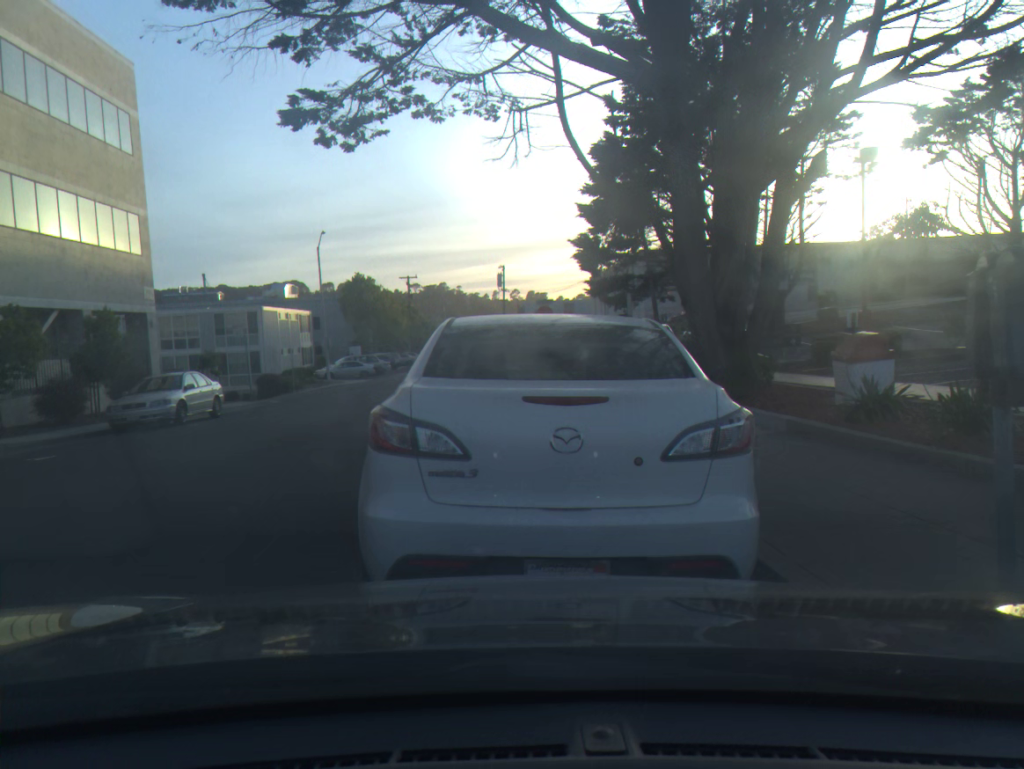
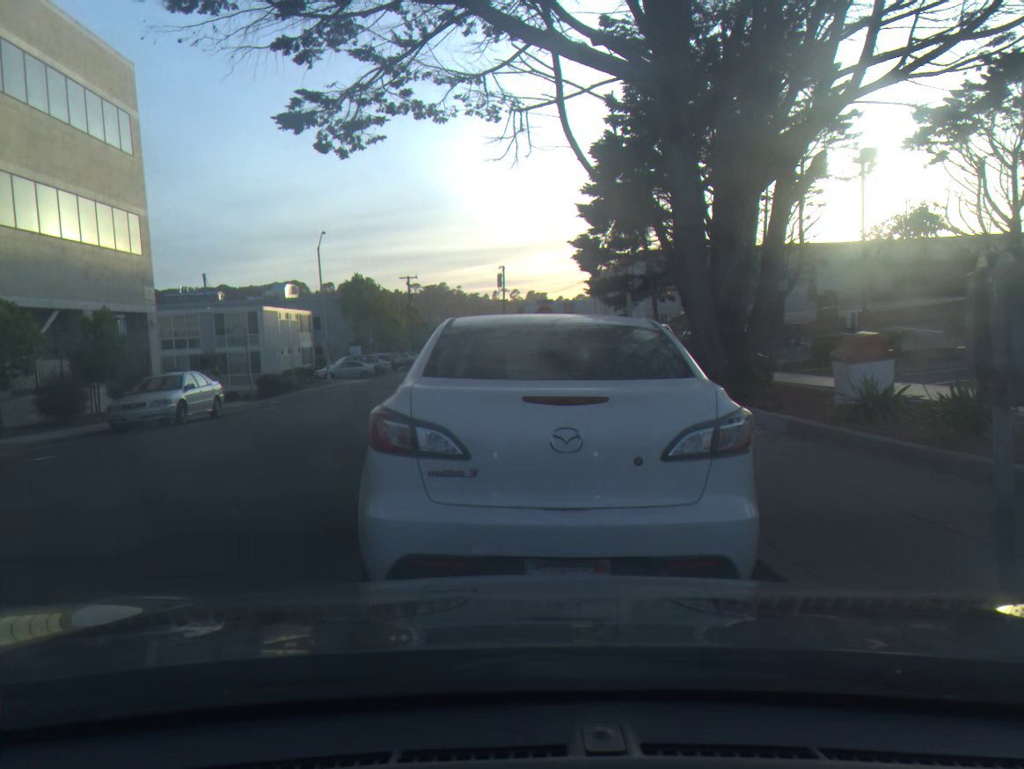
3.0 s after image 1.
(0.0, 0.0) m; 0°
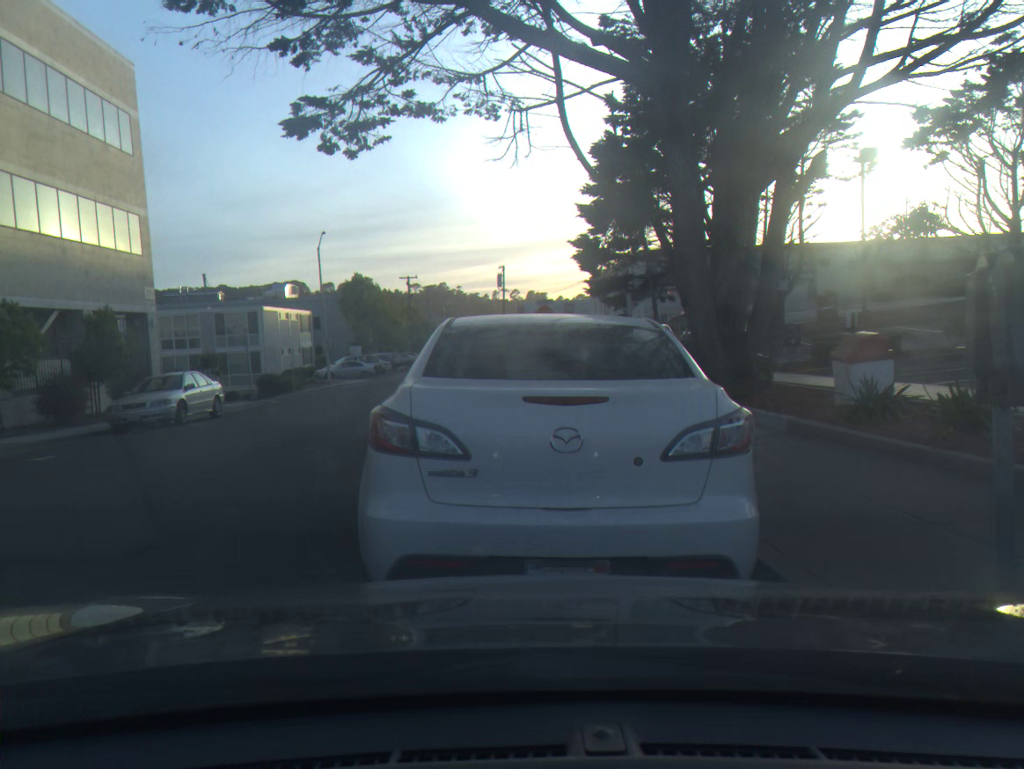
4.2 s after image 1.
(0.0, 0.0) m; 0°
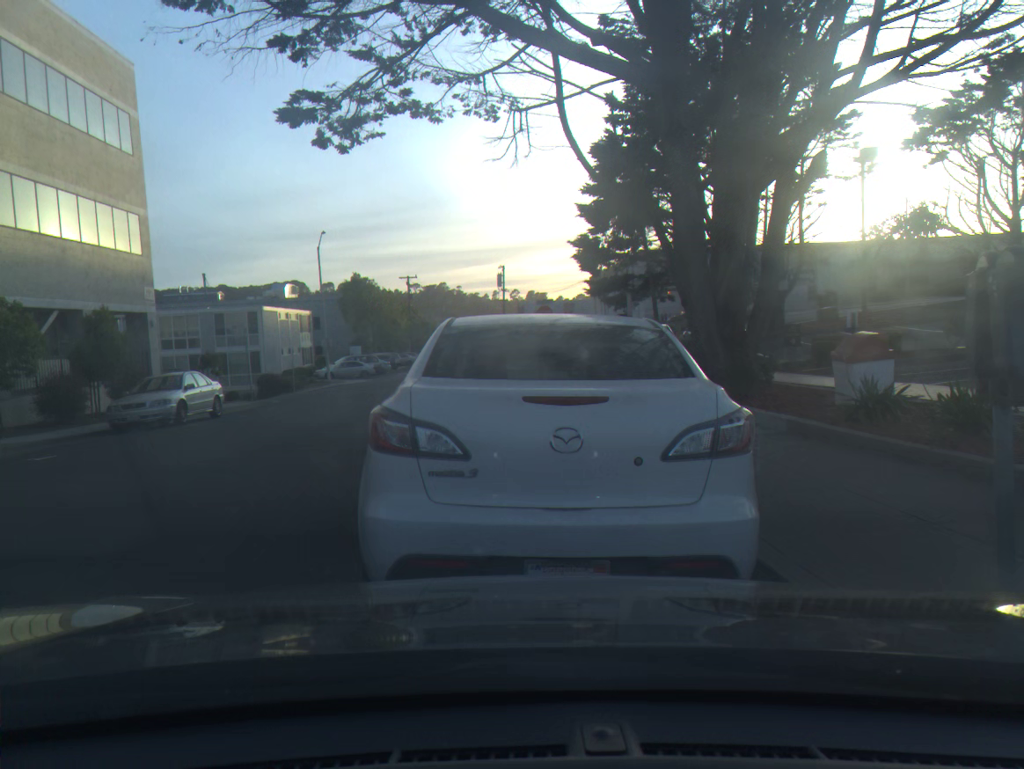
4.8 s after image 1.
(0.0, 0.0) m; 0°
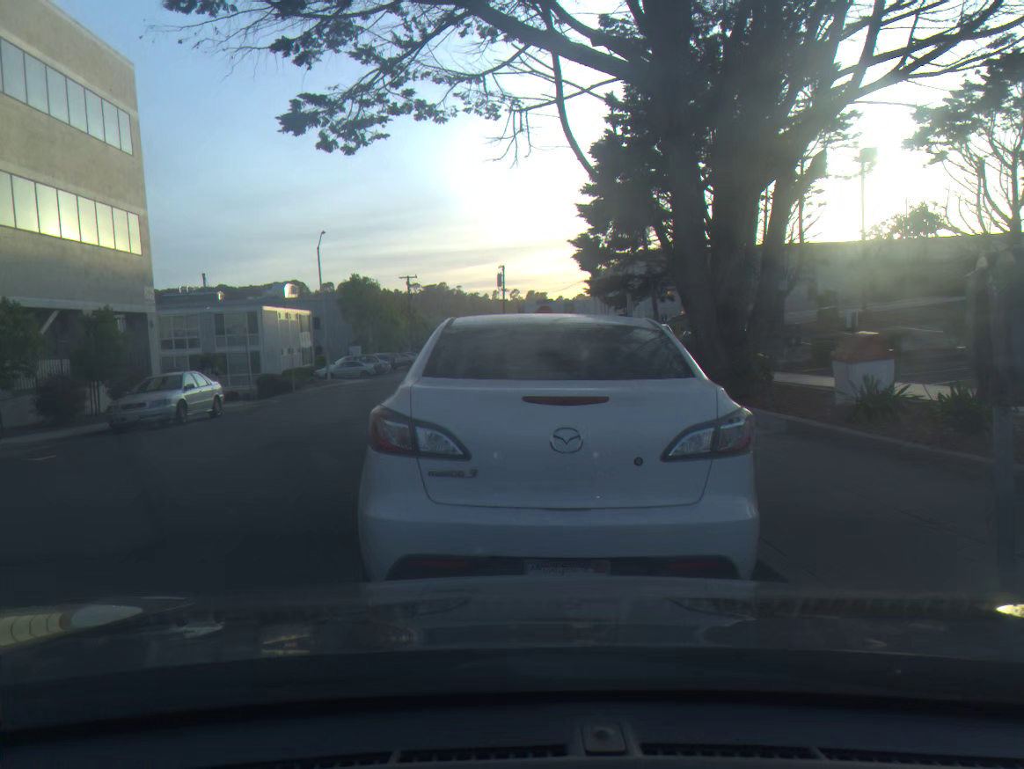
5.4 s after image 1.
(0.0, 0.0) m; 0°
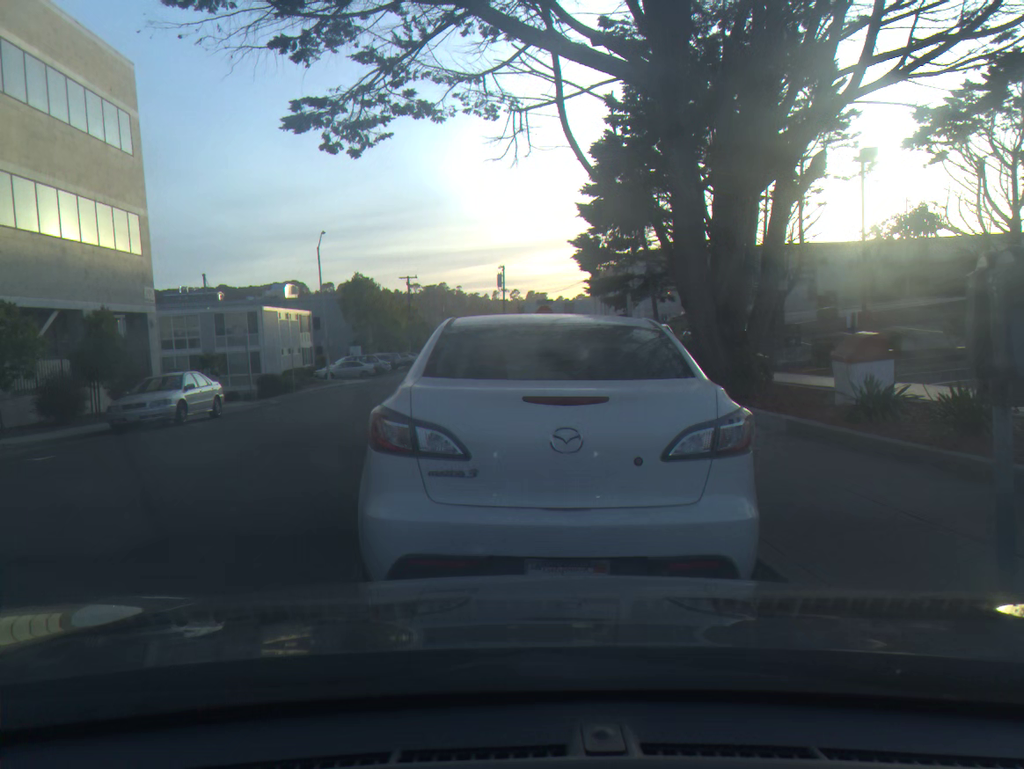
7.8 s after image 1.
(0.0, 0.0) m; 0°
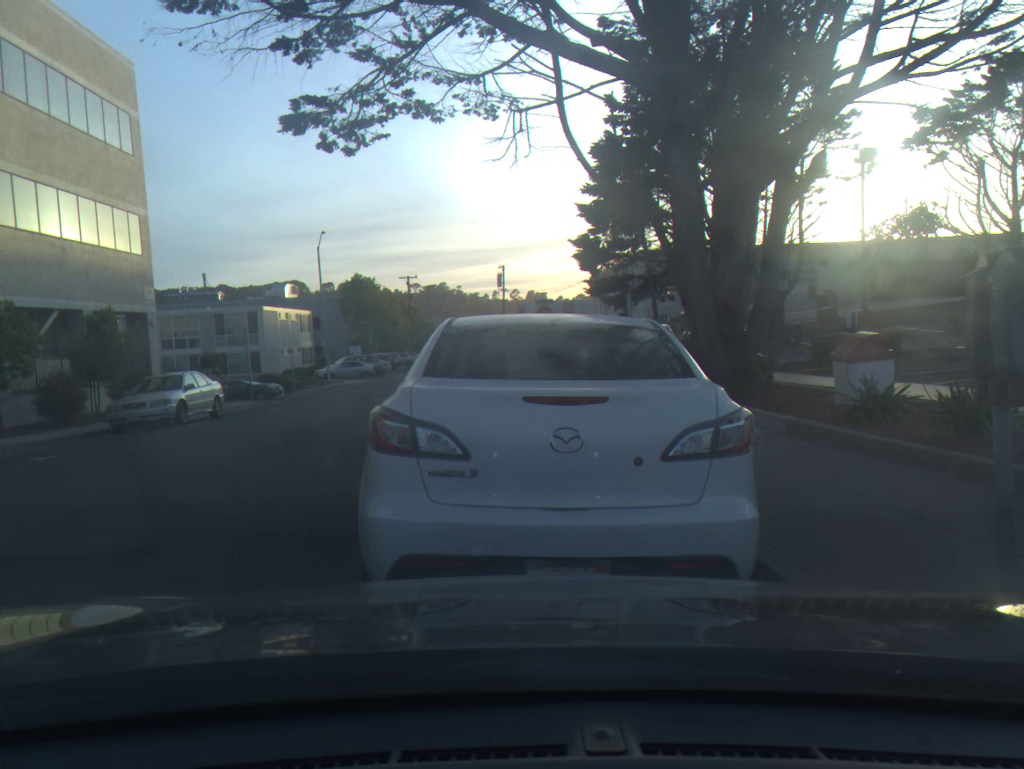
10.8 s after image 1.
(0.0, 0.0) m; 0°
